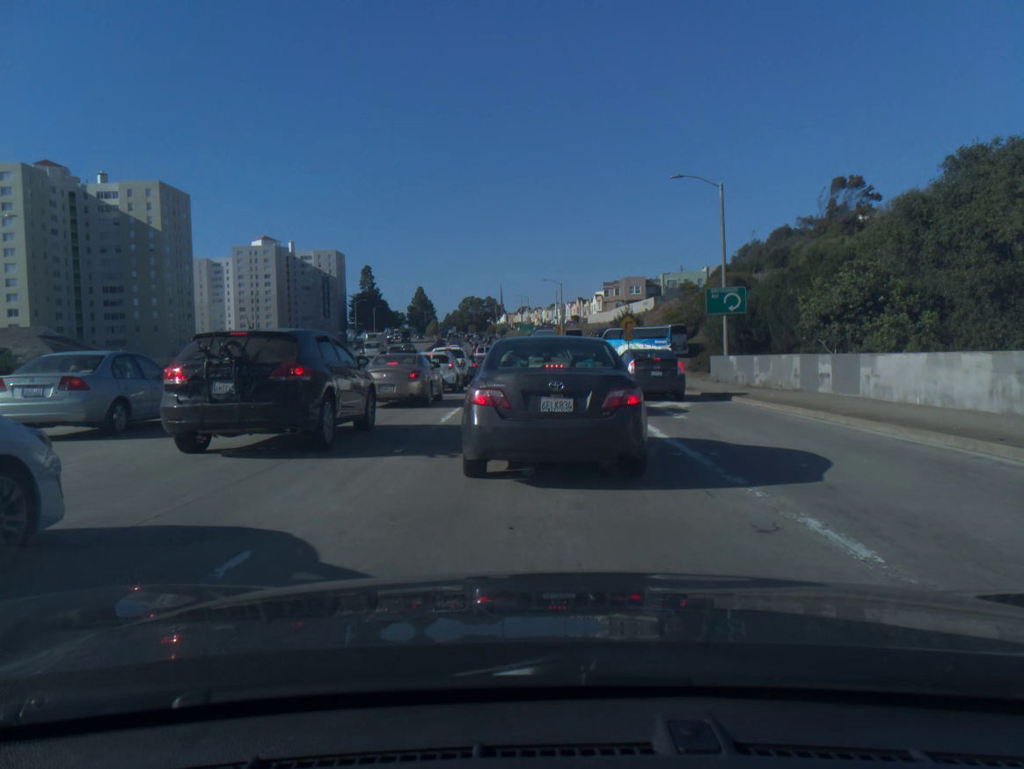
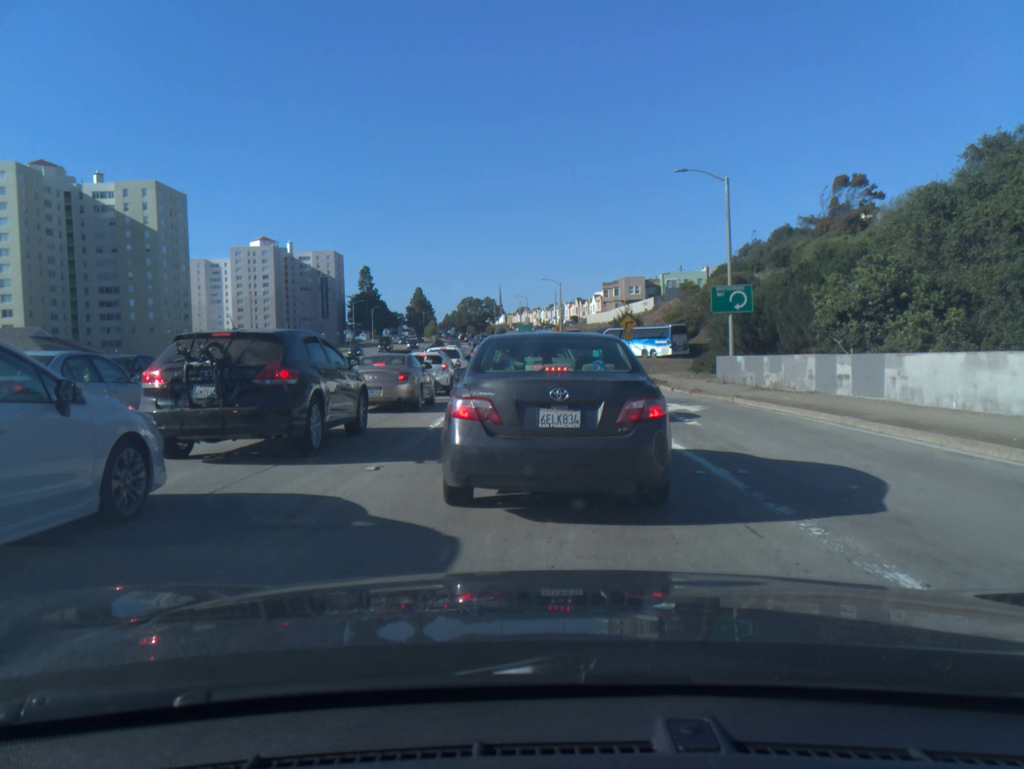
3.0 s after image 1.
(0.0, +1.5) m; 0°
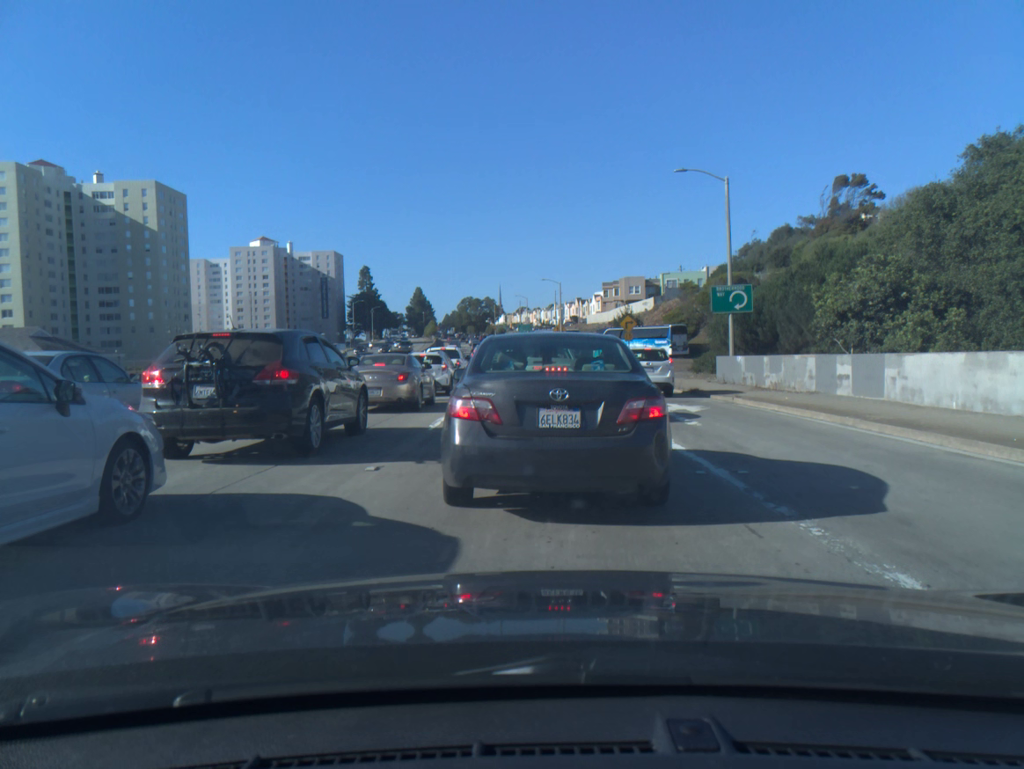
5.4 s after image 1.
(0.0, 0.0) m; 0°
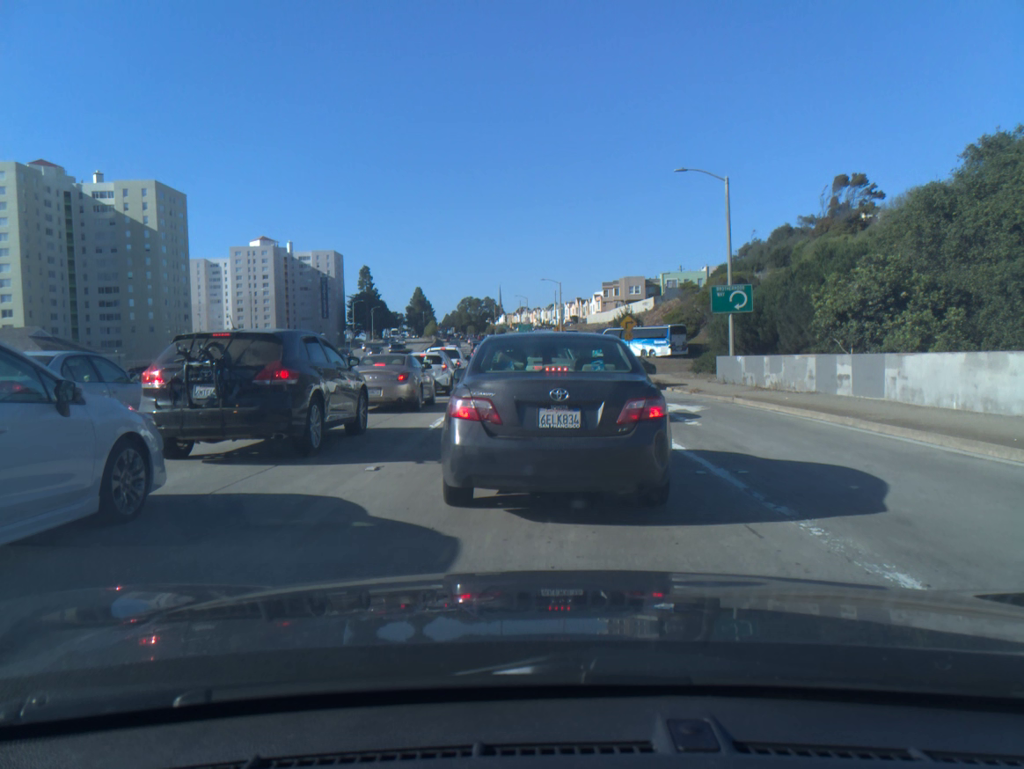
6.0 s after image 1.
(0.0, 0.0) m; 0°
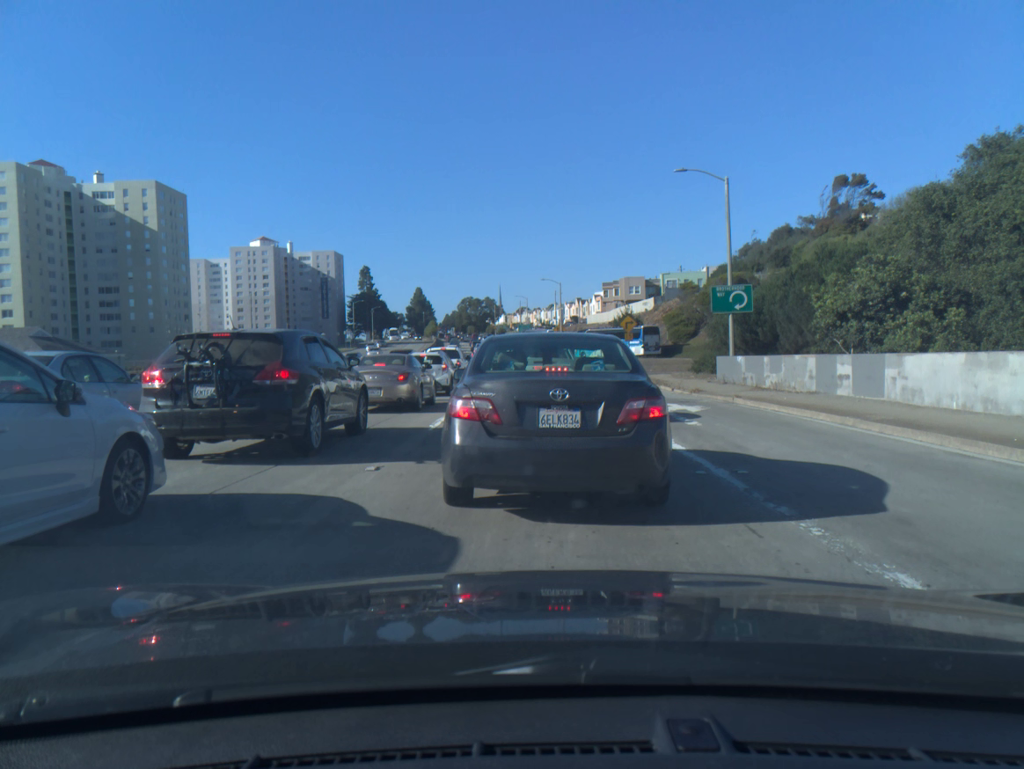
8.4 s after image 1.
(0.0, 0.0) m; 0°
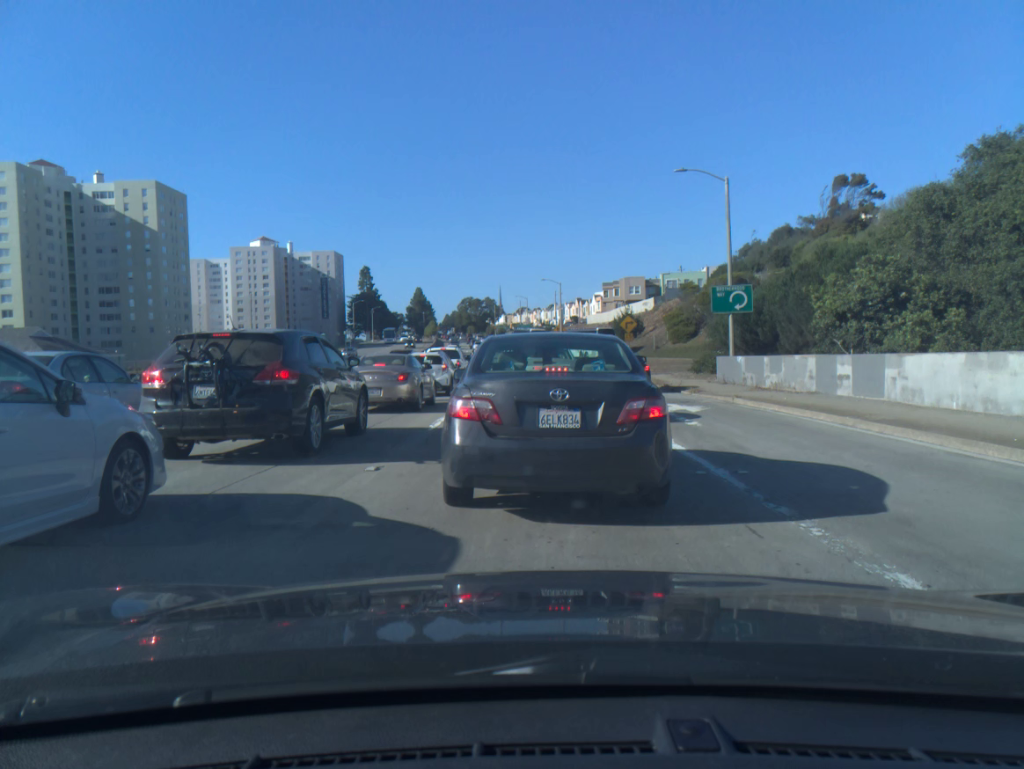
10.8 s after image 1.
(0.0, 0.0) m; 0°
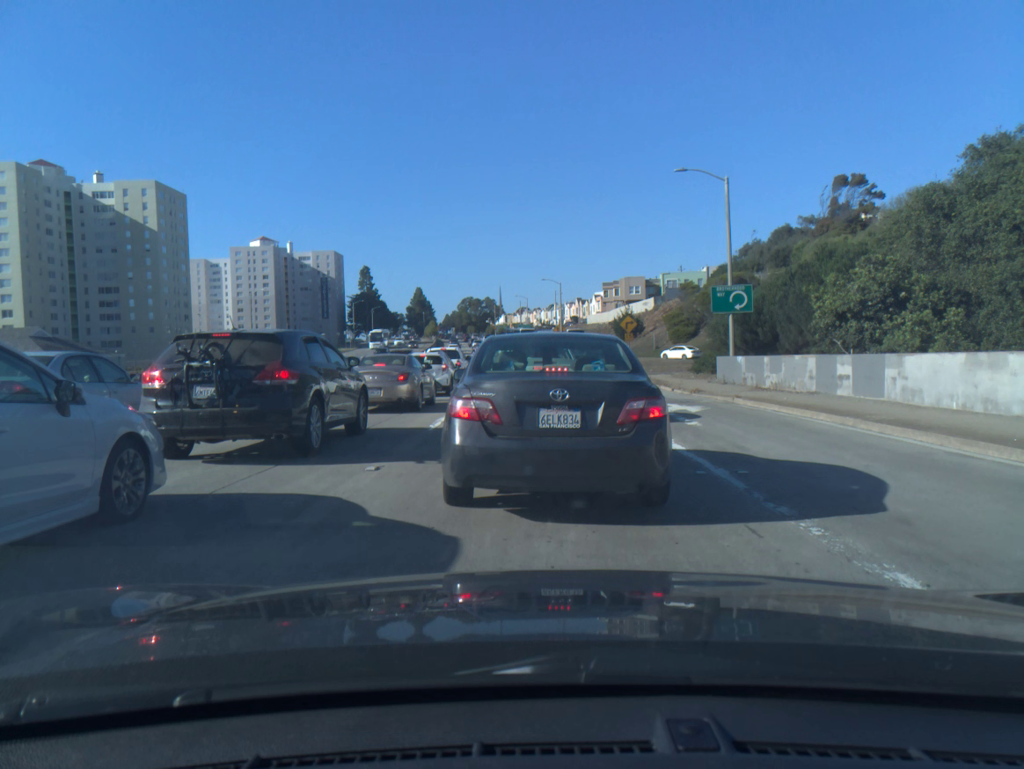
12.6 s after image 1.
(0.0, 0.0) m; 0°
